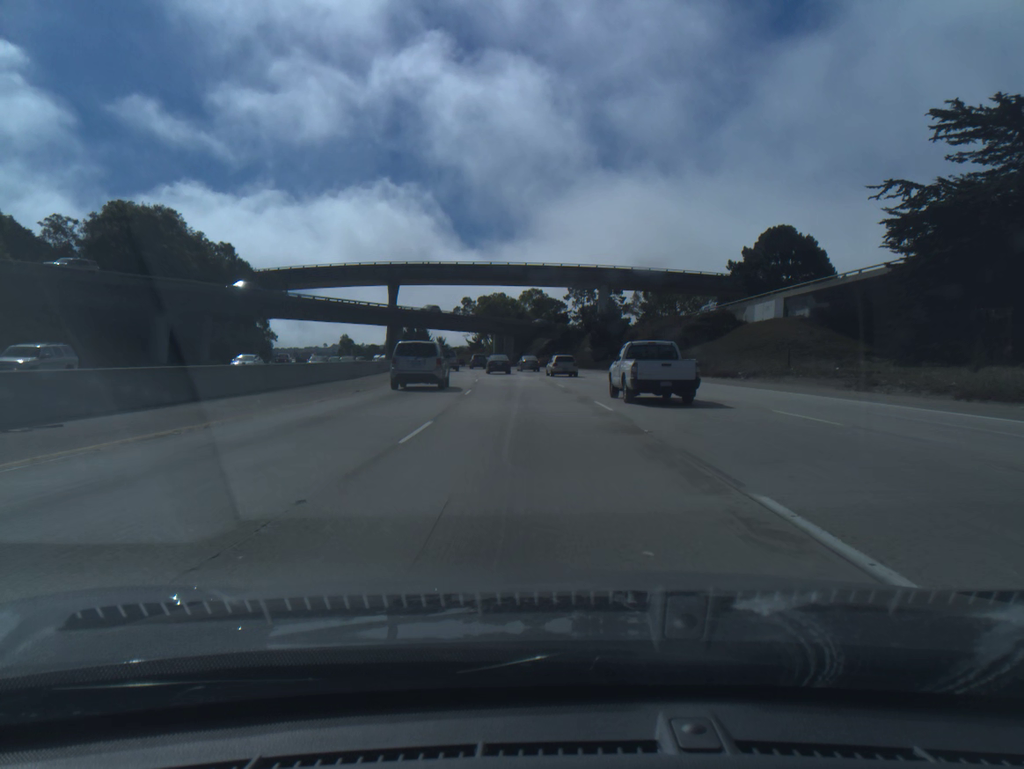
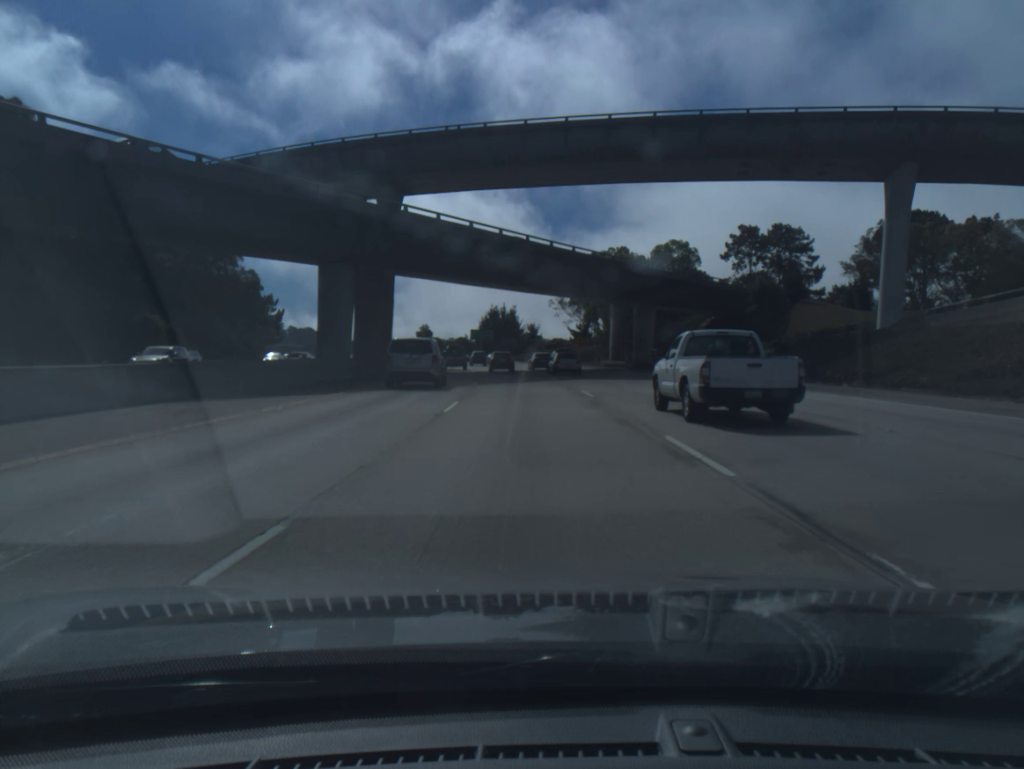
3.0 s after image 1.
(-5.7, +82.6) m; -8°
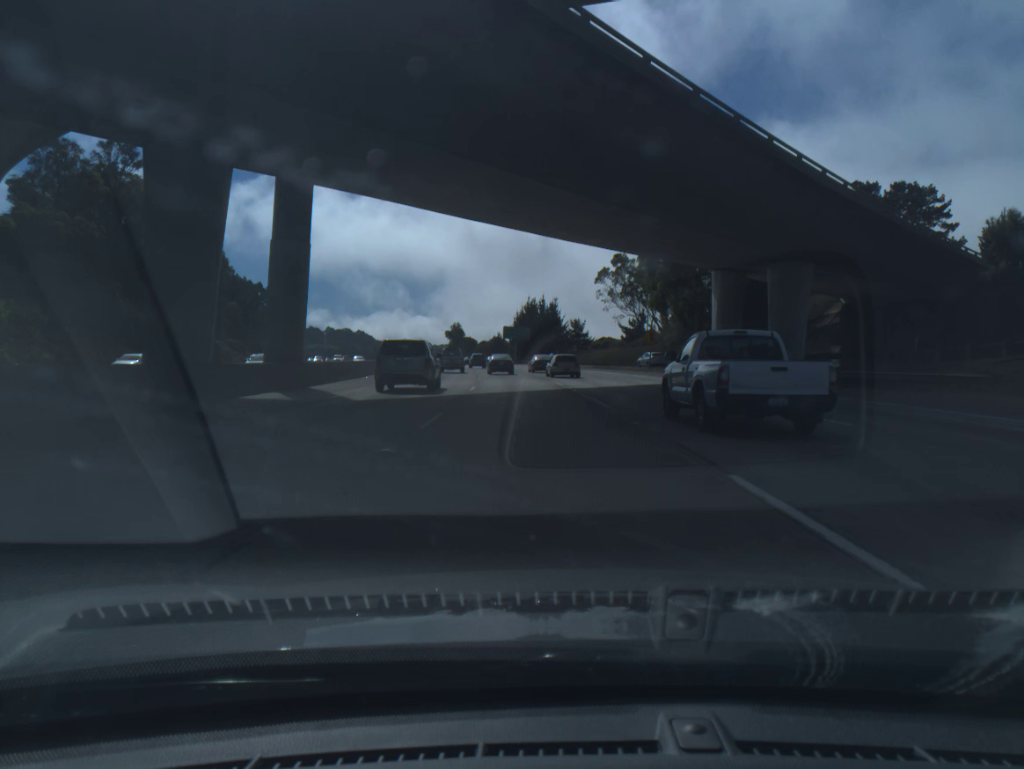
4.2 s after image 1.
(-0.8, +32.8) m; -3°
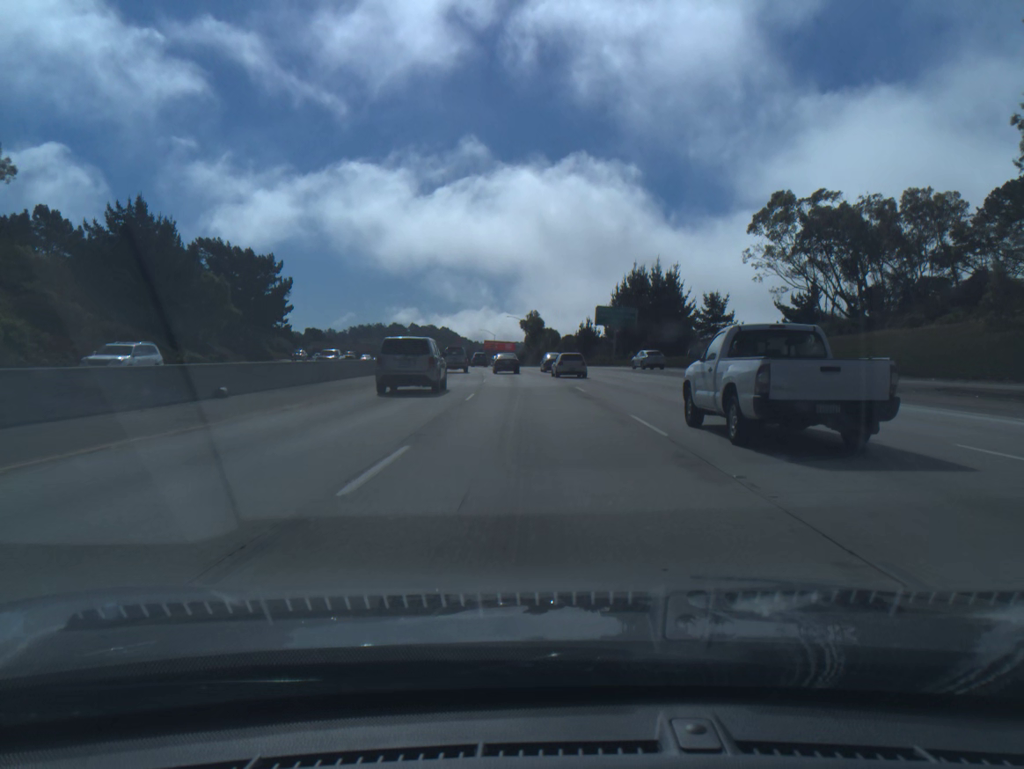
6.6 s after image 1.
(-3.5, +64.7) m; -6°
